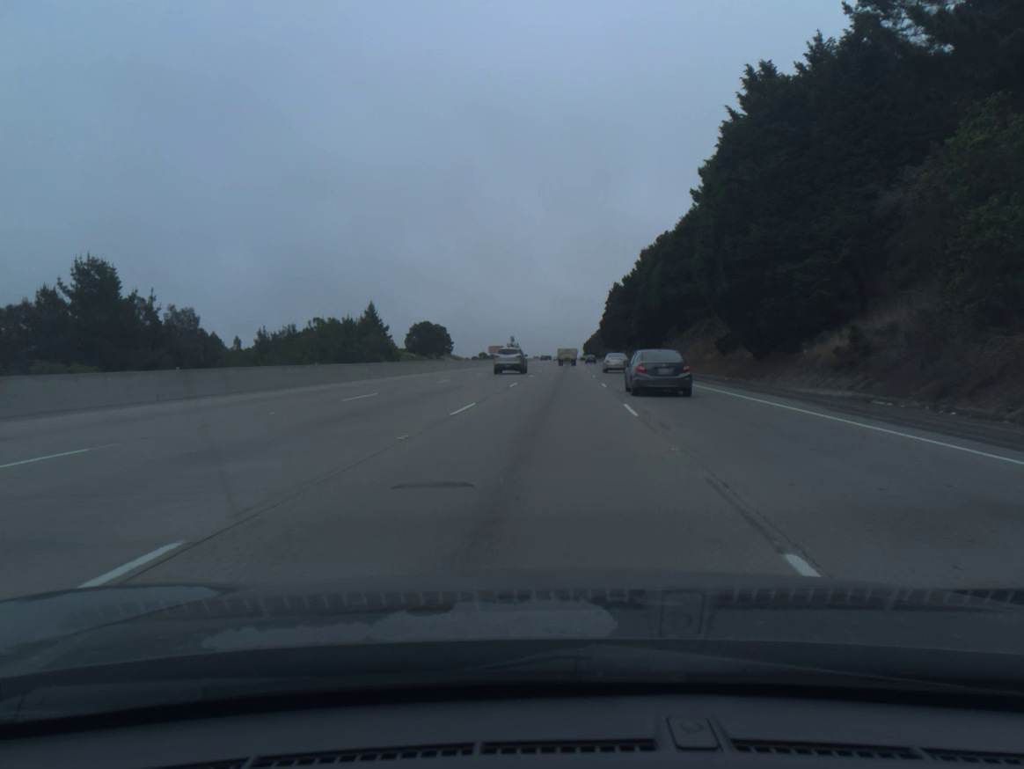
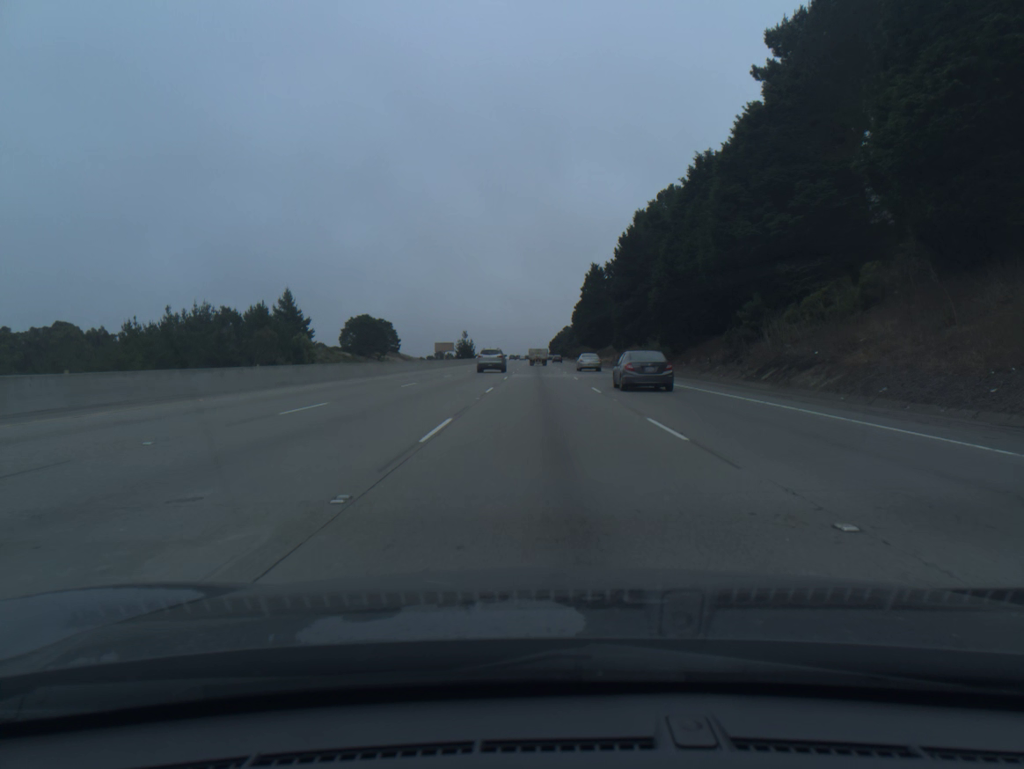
(+1.1, +48.6) m; +3°
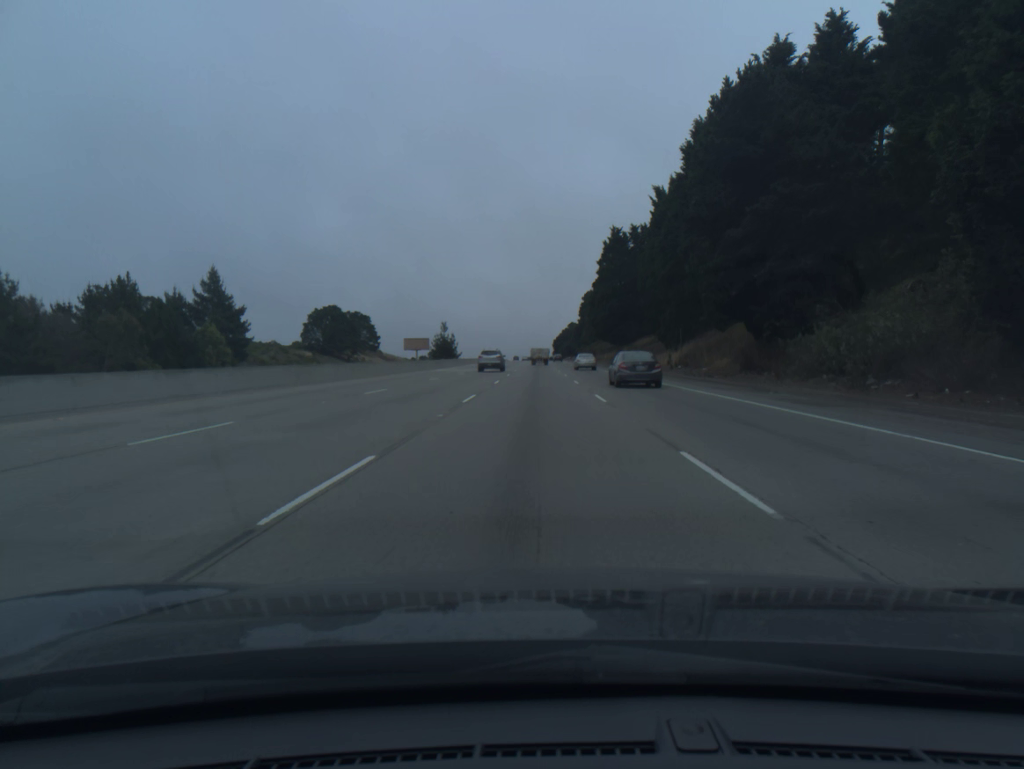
(+0.1, +49.3) m; 0°
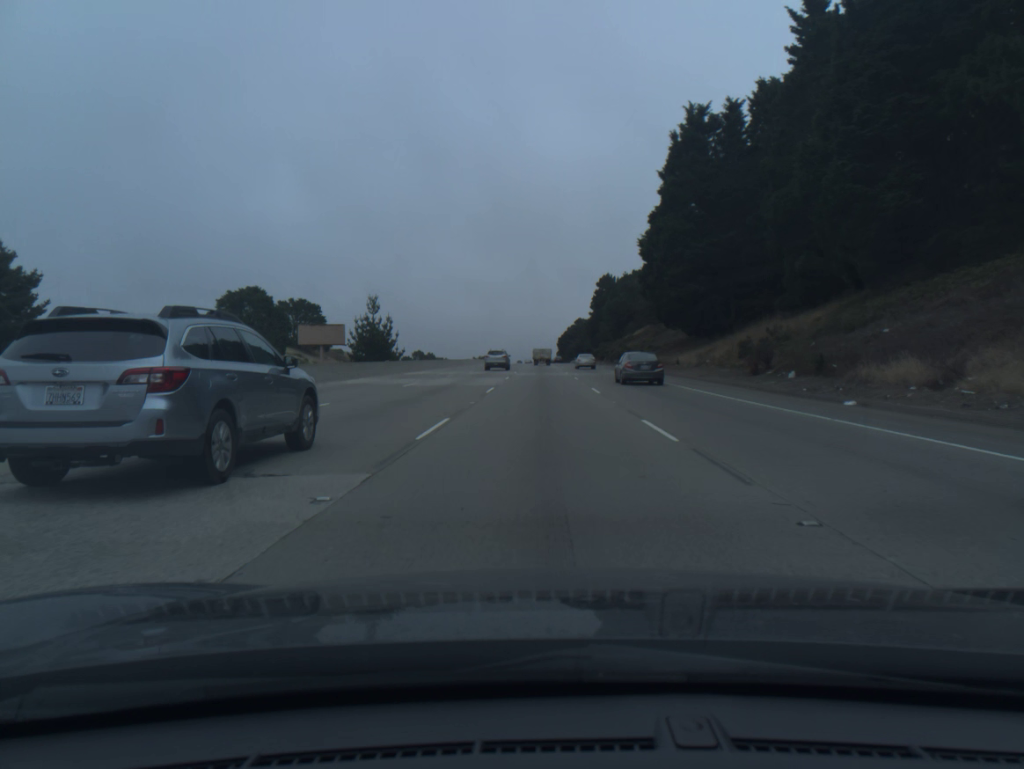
(-0.4, +67.7) m; 0°
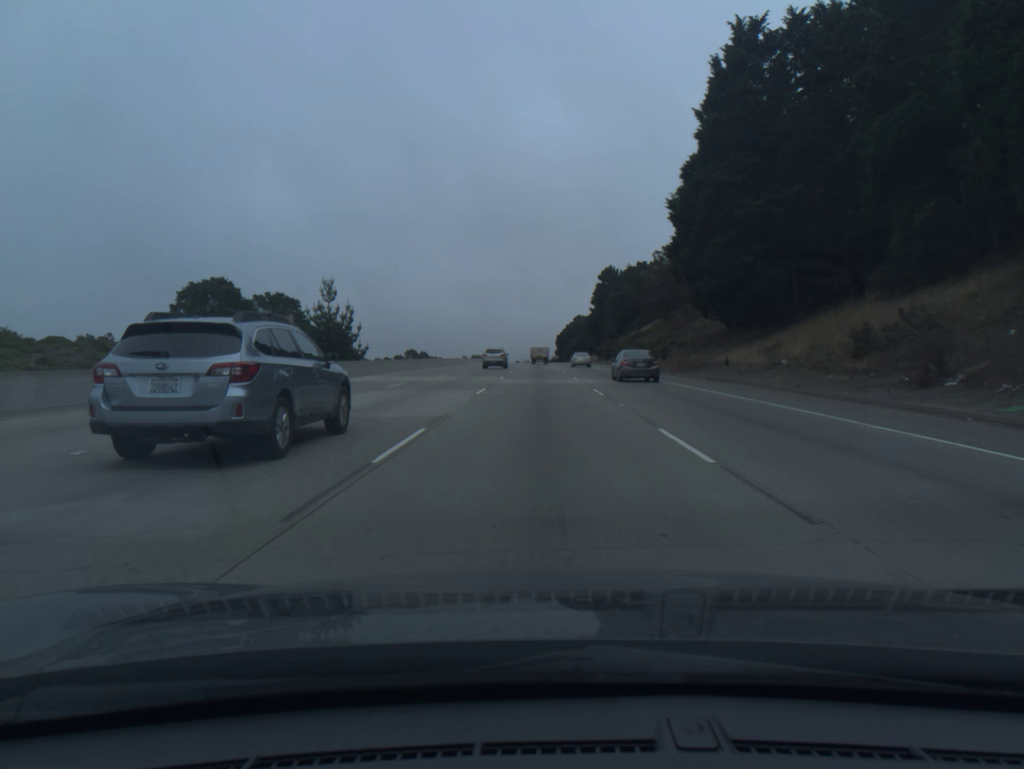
(0.0, +17.3) m; 0°
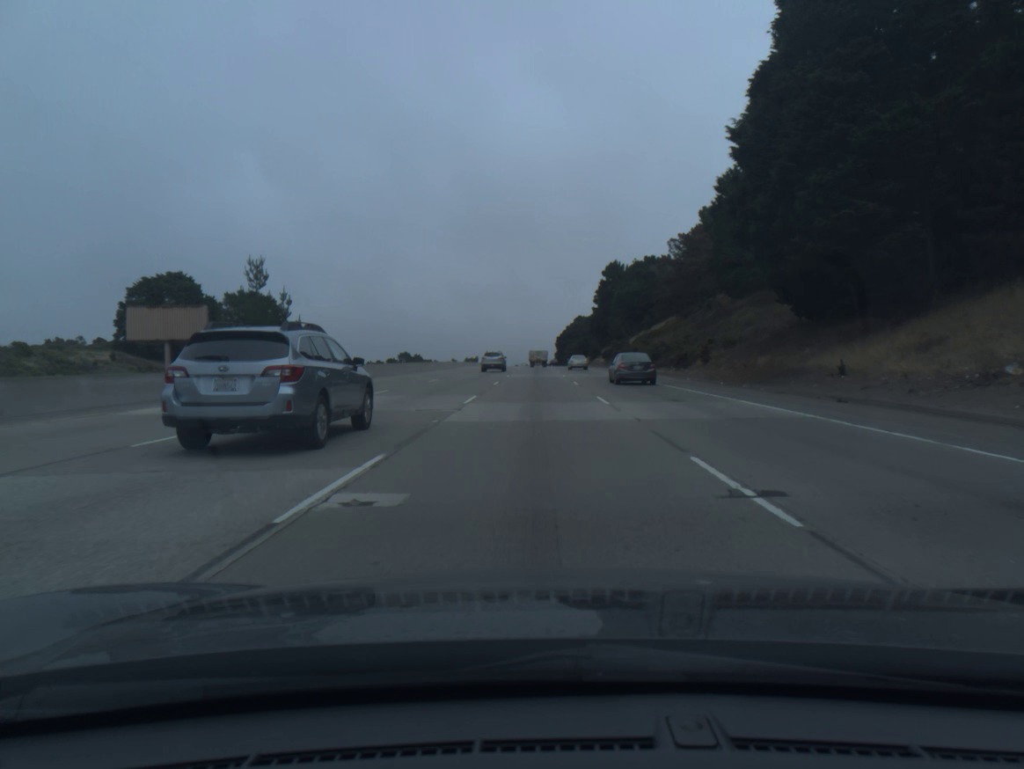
(0.0, +17.4) m; 0°
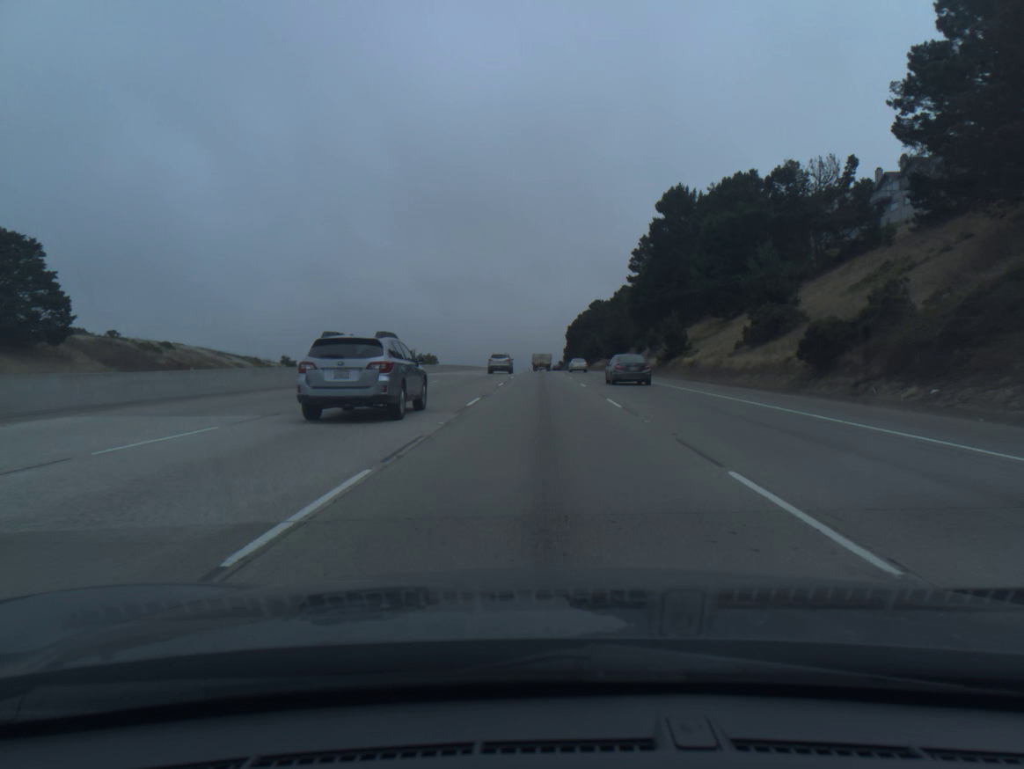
(-0.5, +89.1) m; 0°
